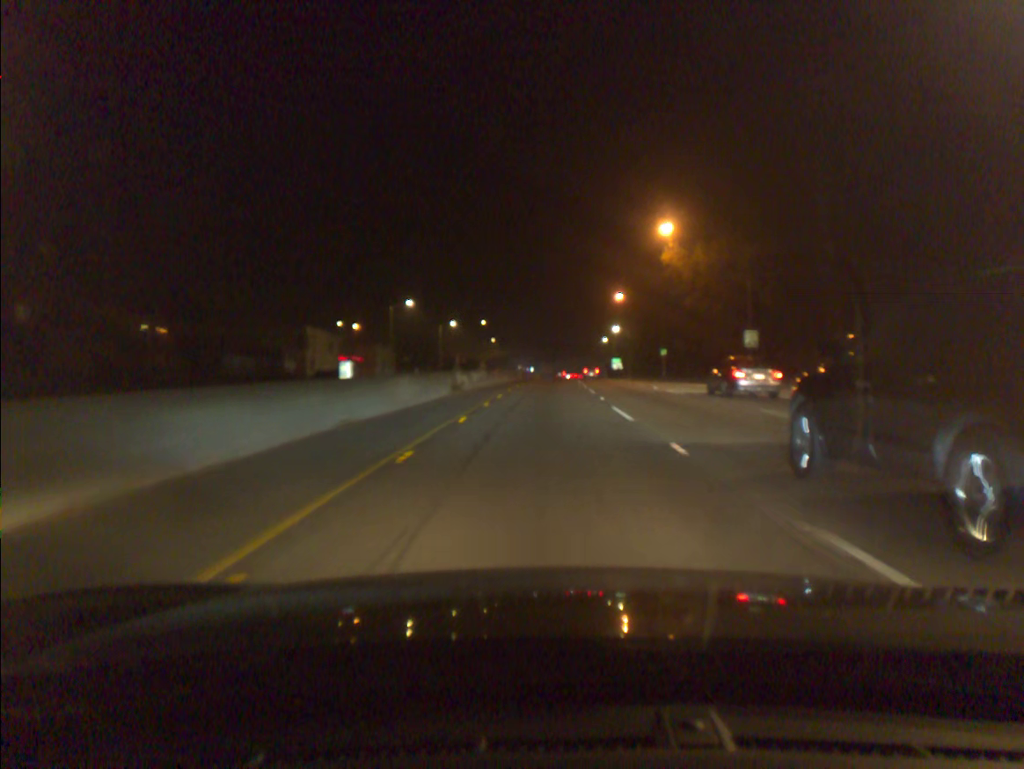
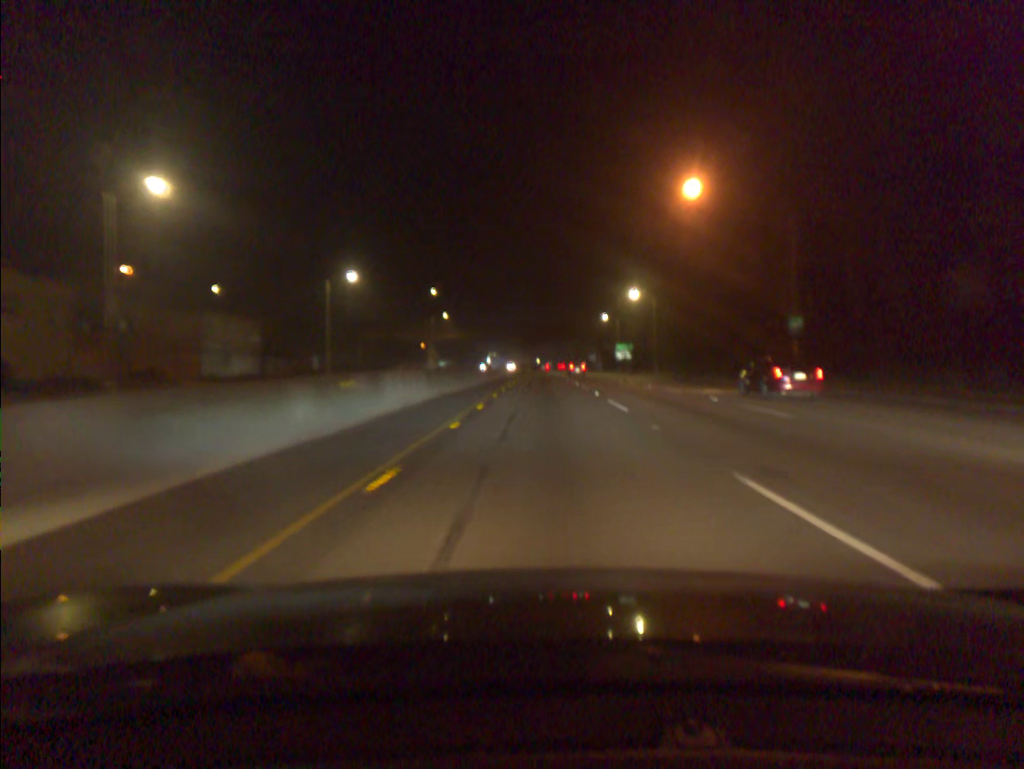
(+0.8, +56.4) m; +2°
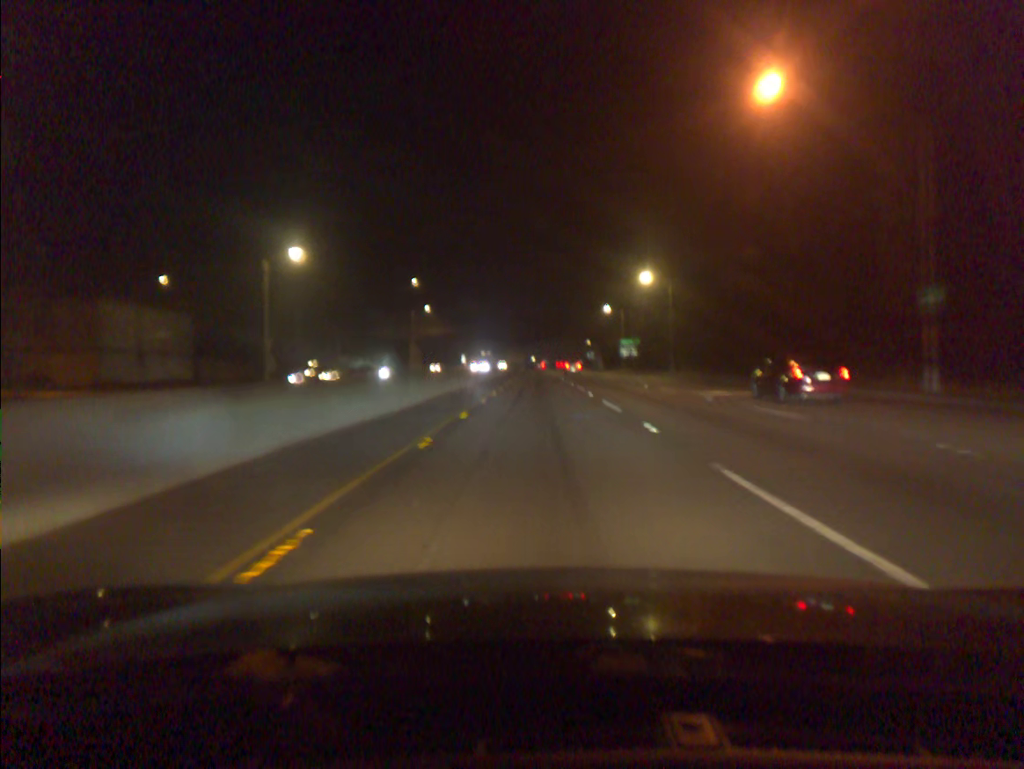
(+0.1, +14.6) m; 0°
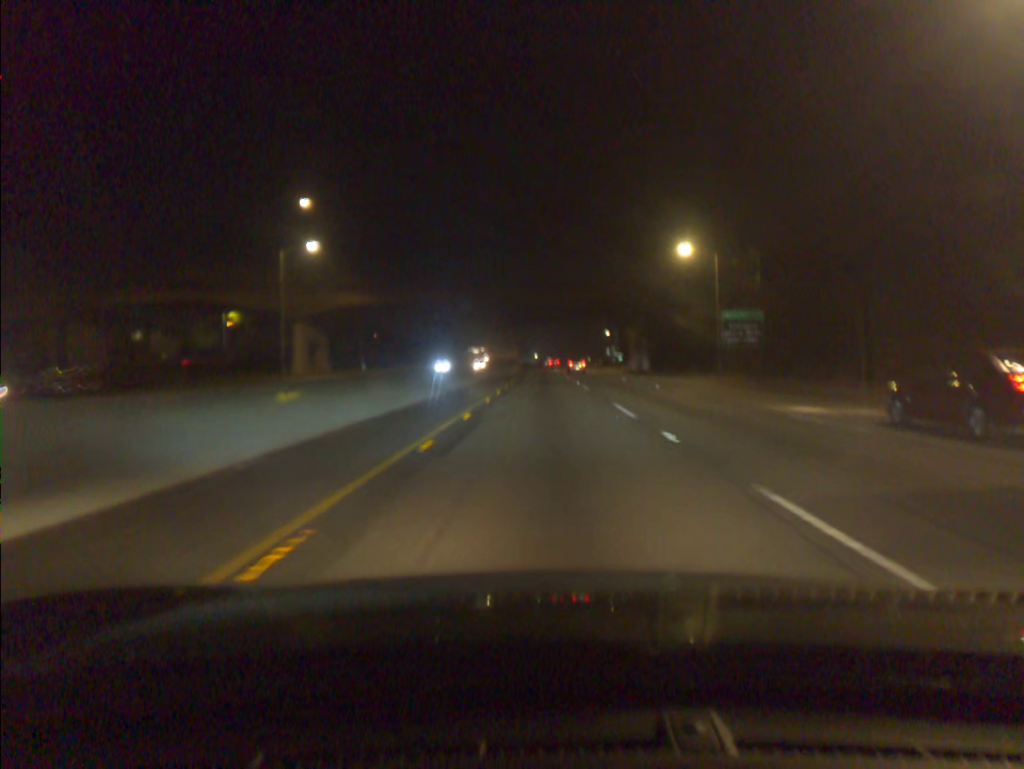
(-0.4, +60.9) m; 0°
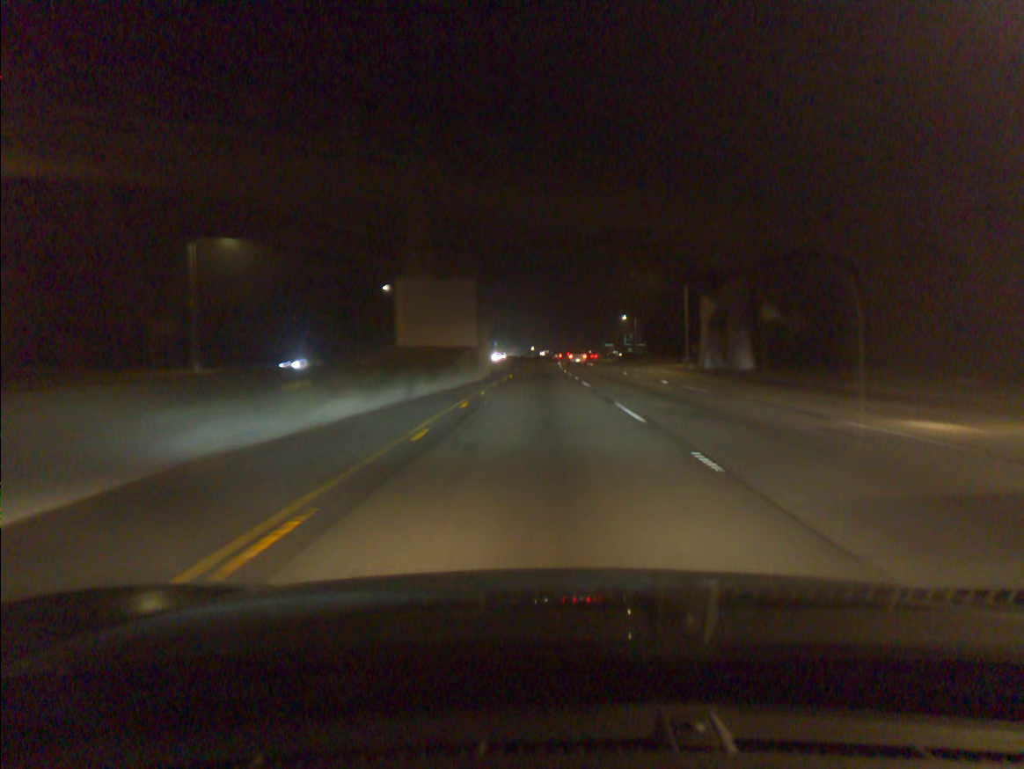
(+0.1, +47.9) m; 0°
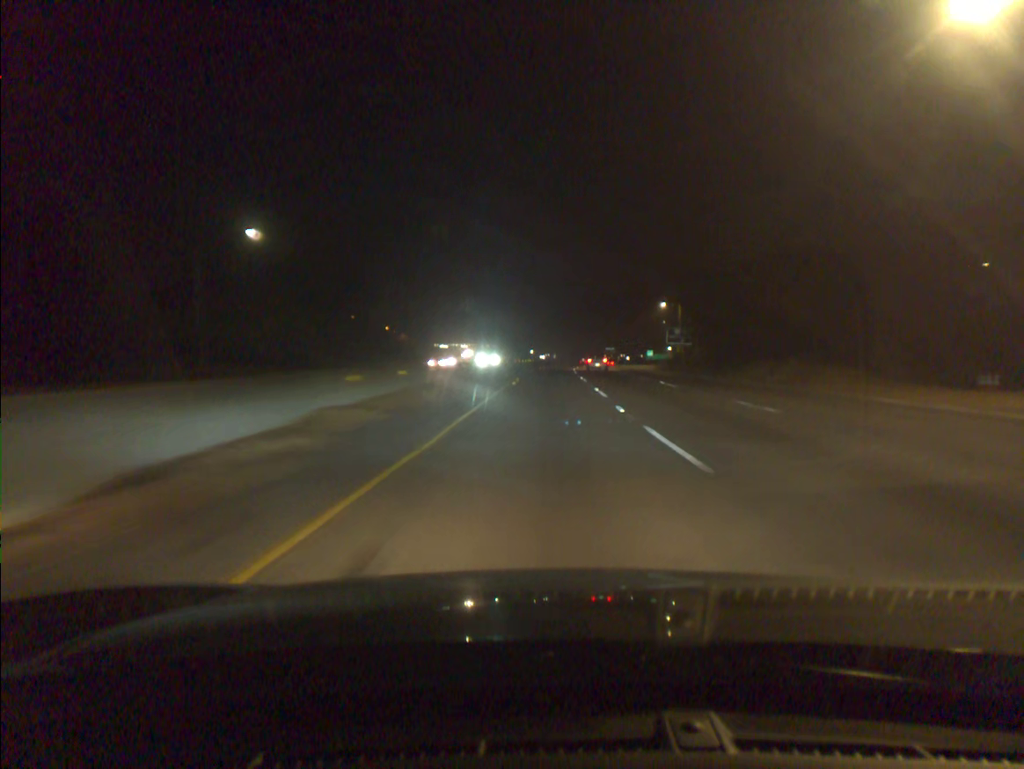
(-0.1, +49.4) m; 0°
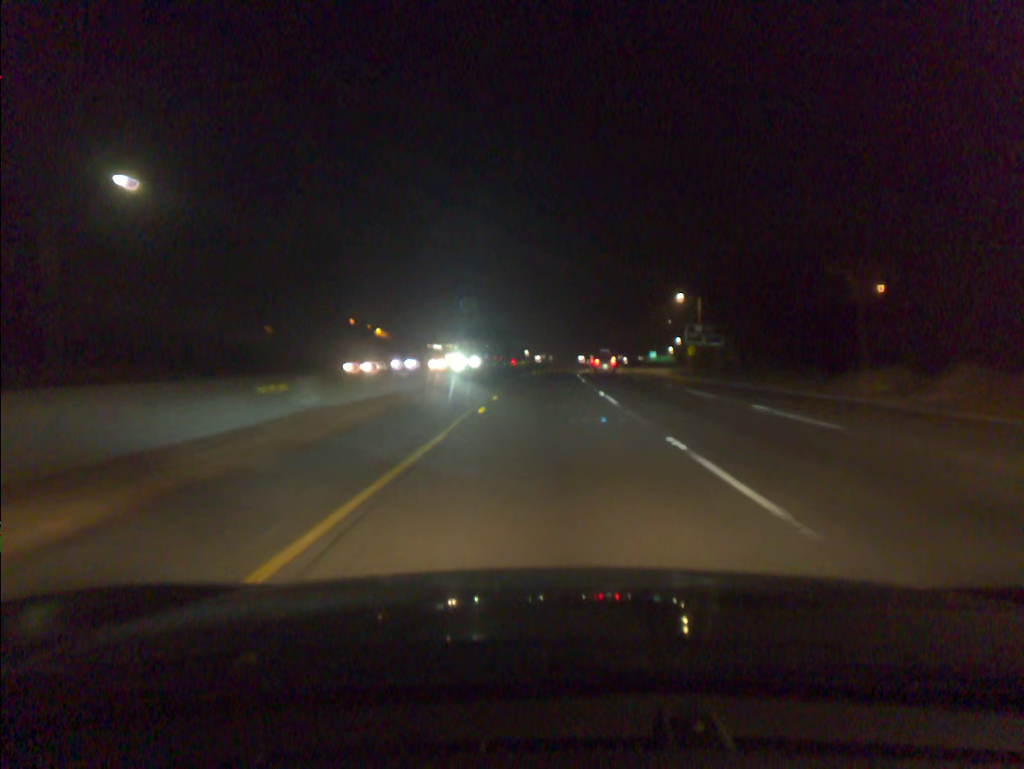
(0.0, +16.8) m; 0°
